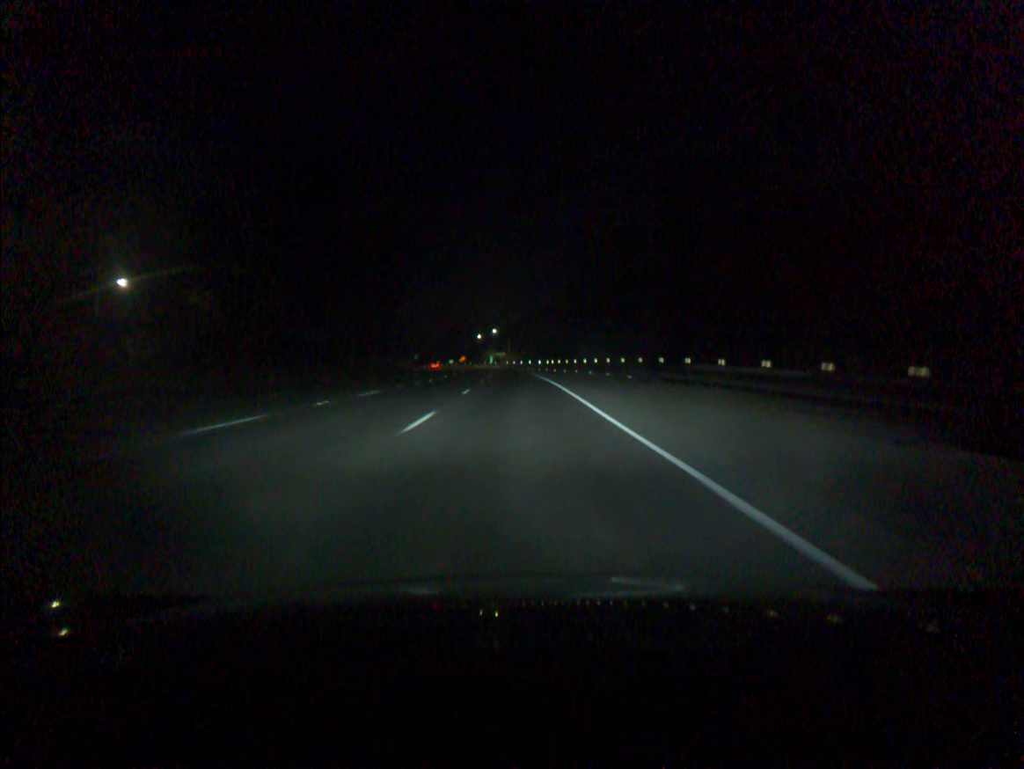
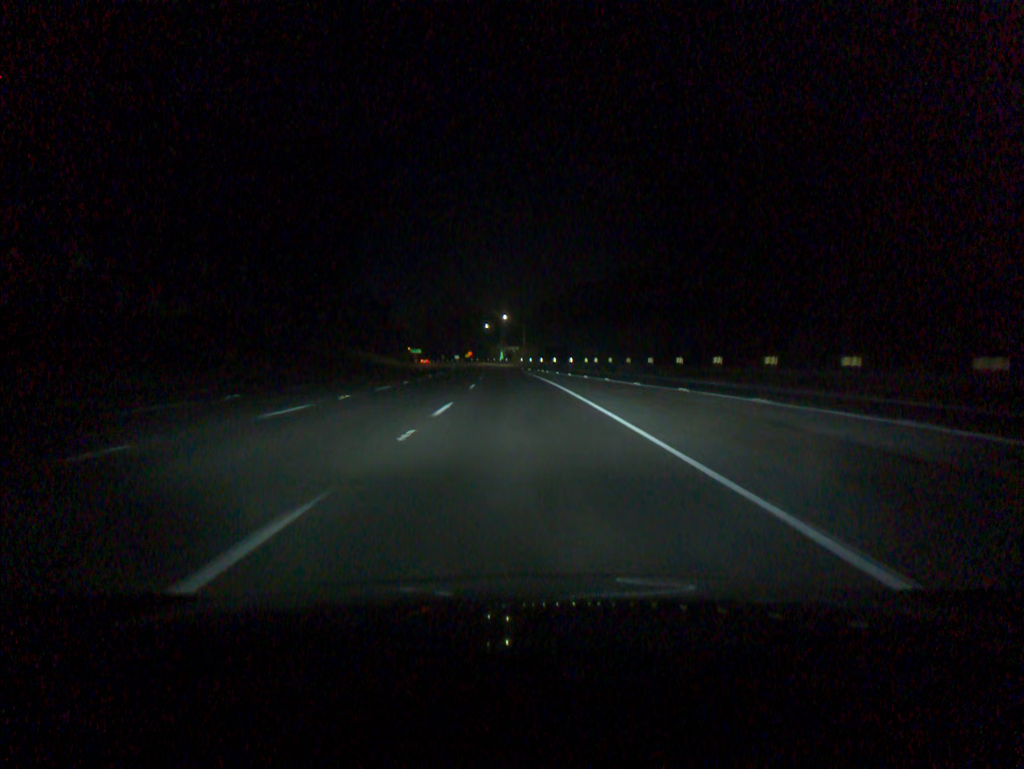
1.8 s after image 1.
(-0.5, +54.9) m; -1°
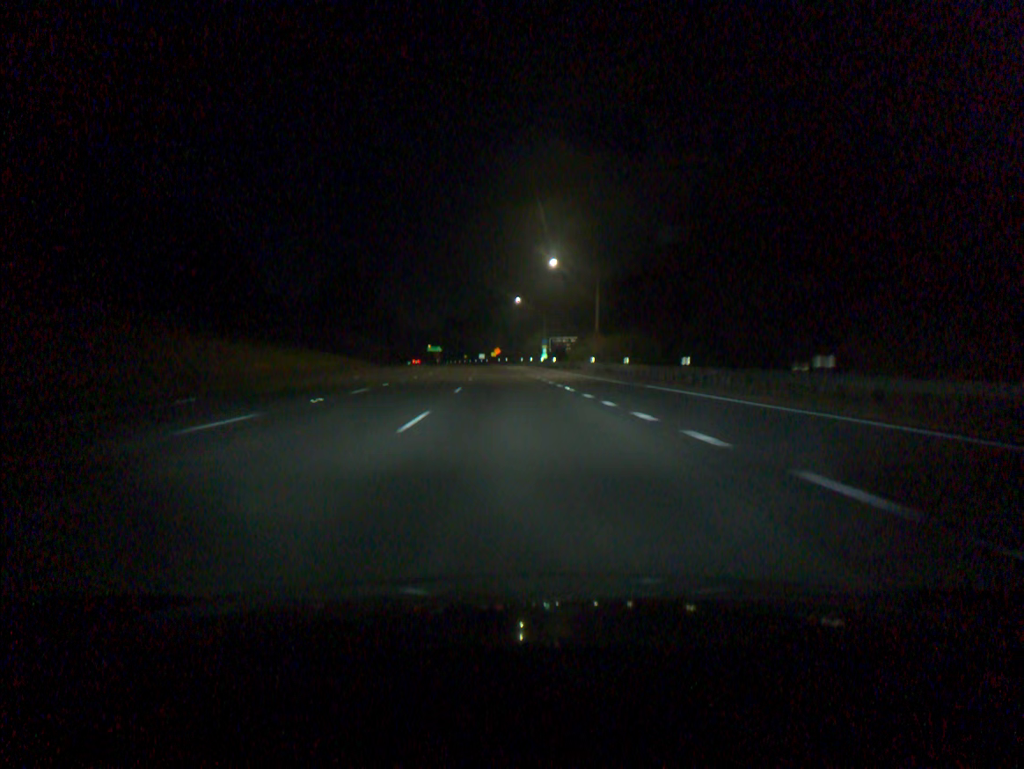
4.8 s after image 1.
(-2.4, +91.7) m; -3°
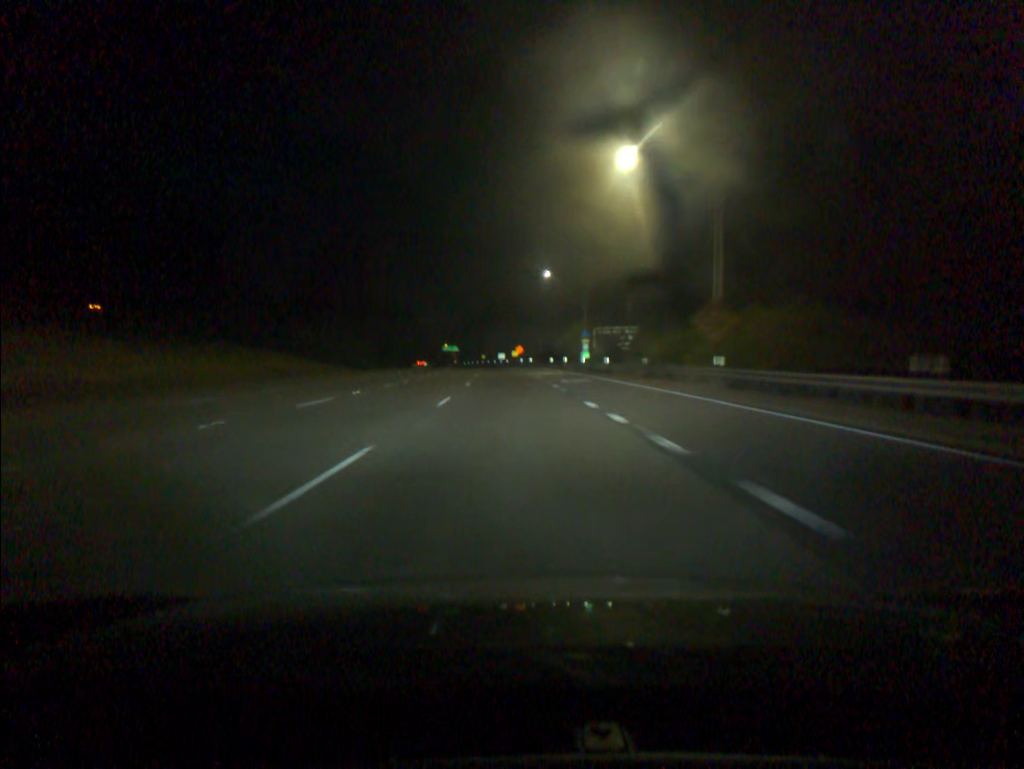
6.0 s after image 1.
(-0.5, +36.7) m; -2°
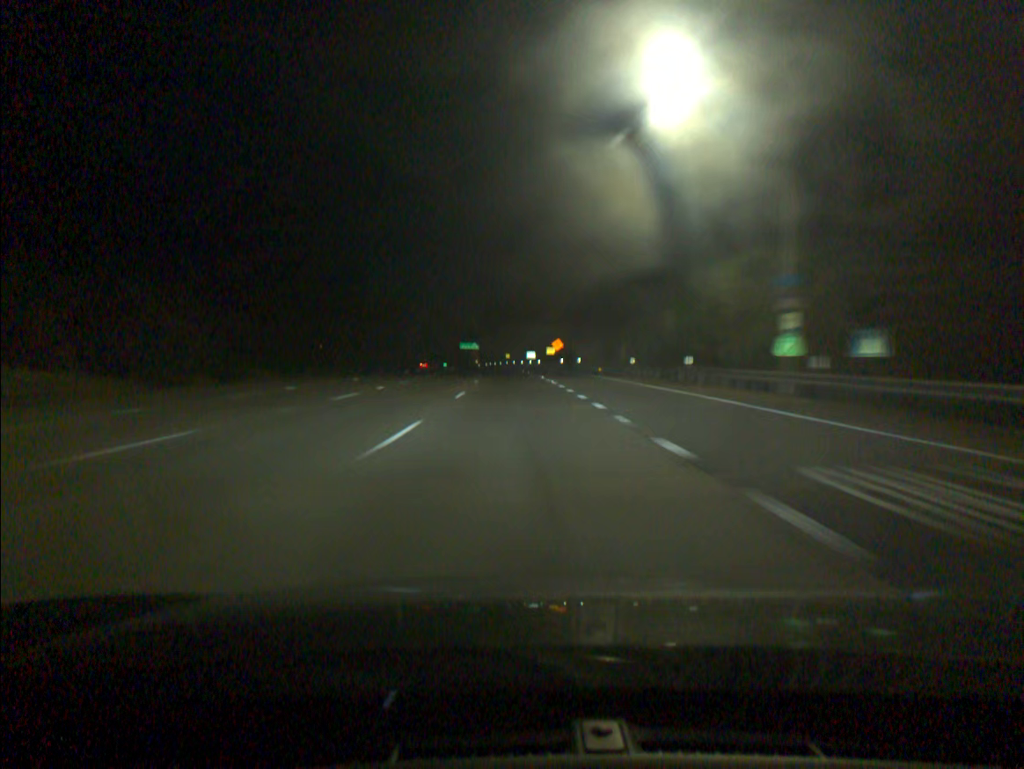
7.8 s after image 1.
(-1.1, +55.0) m; -2°
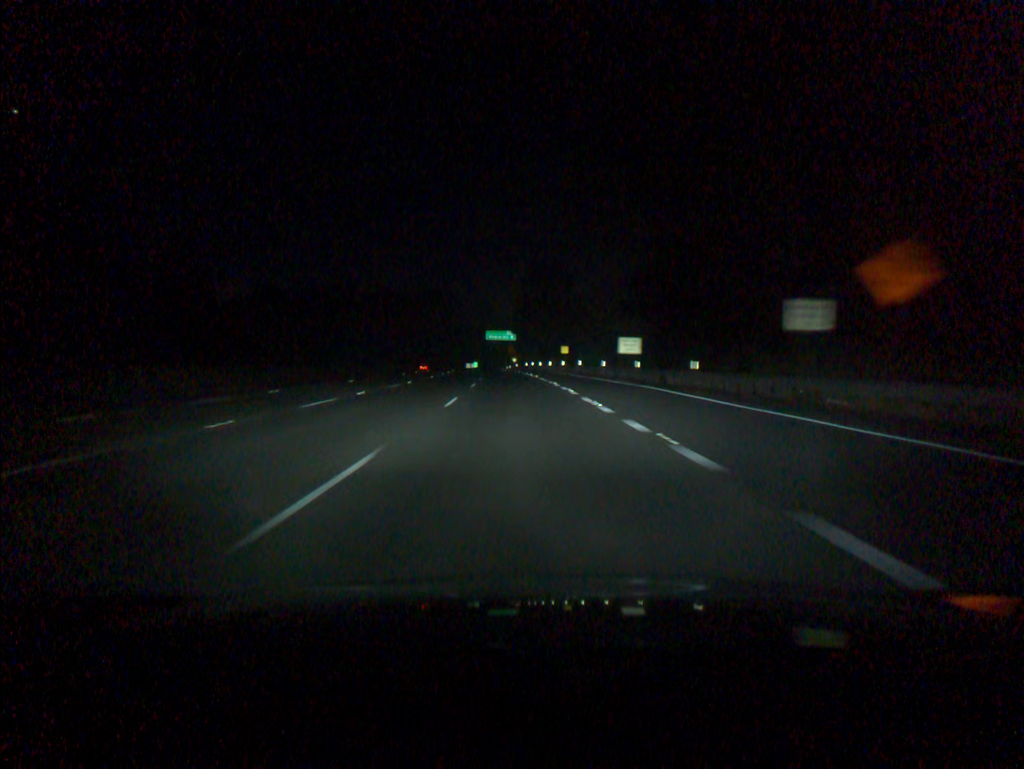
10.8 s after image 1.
(-2.6, +91.7) m; -3°
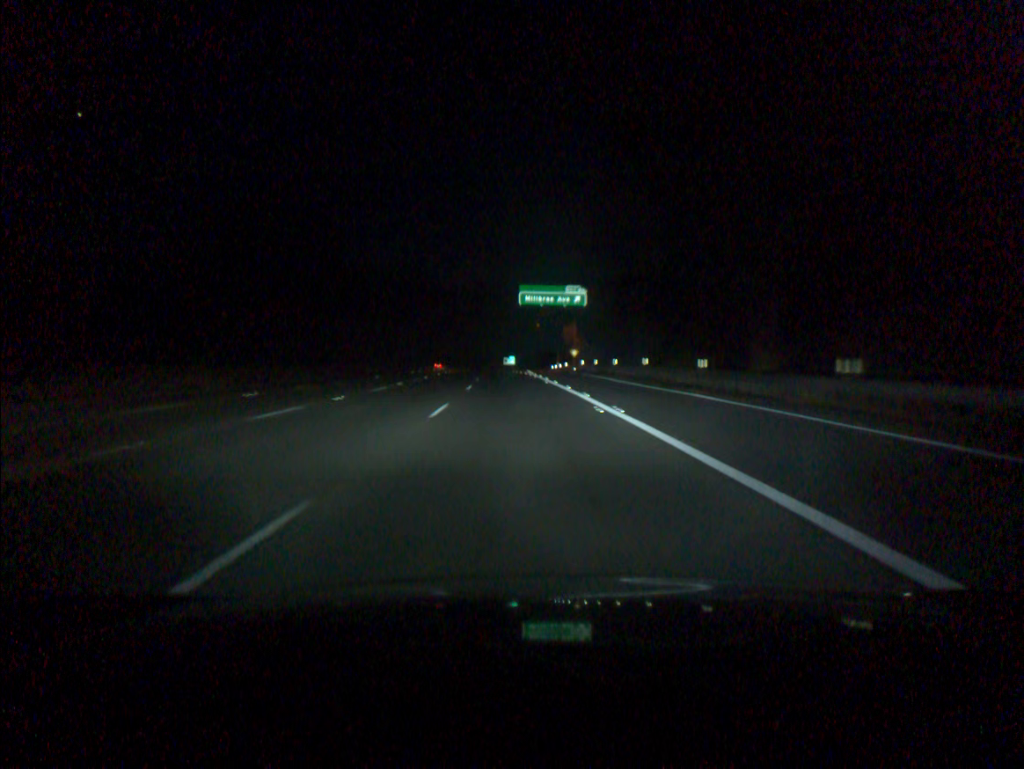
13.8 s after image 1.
(-2.6, +91.9) m; -3°
